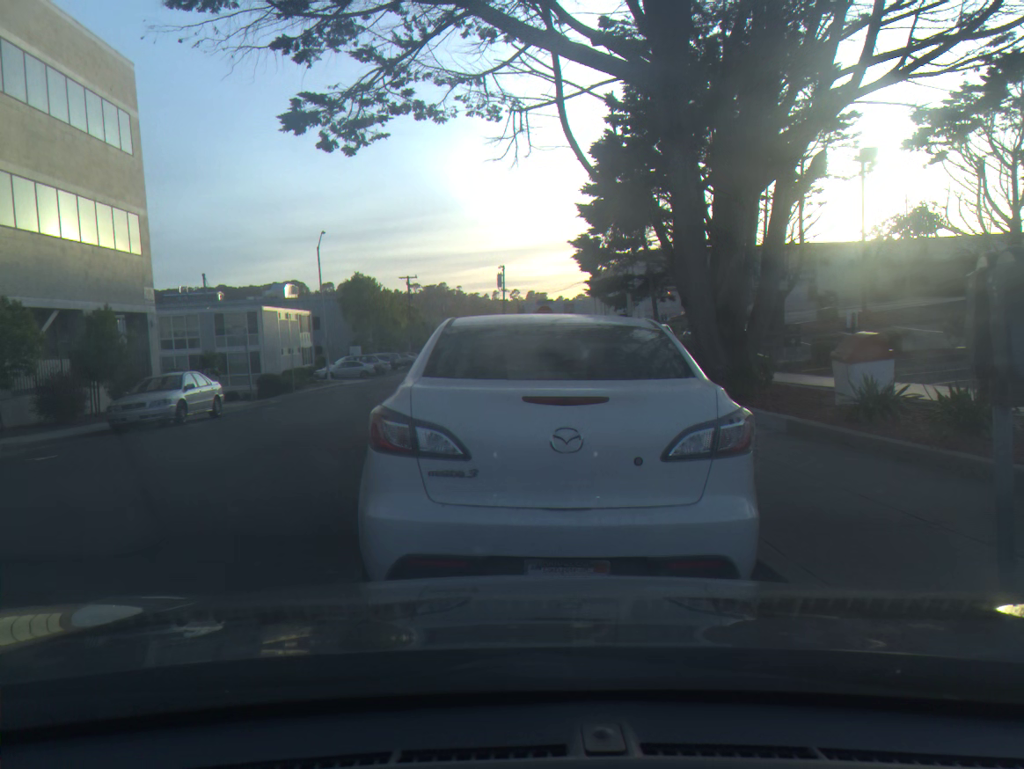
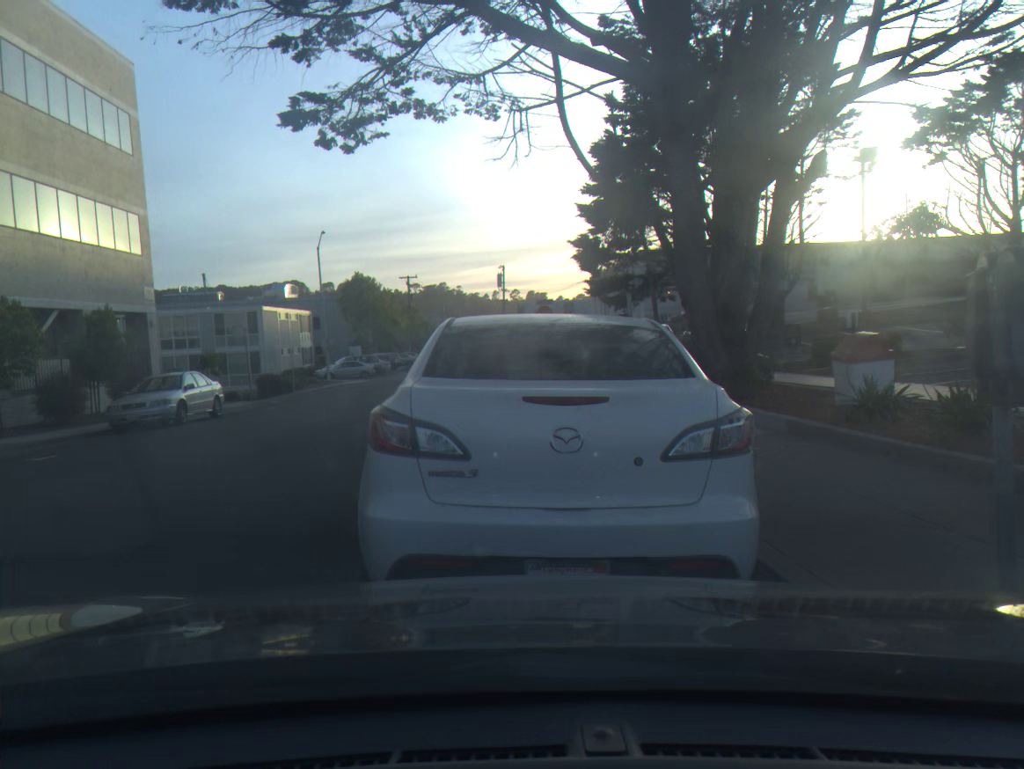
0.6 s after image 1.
(0.0, 0.0) m; 0°
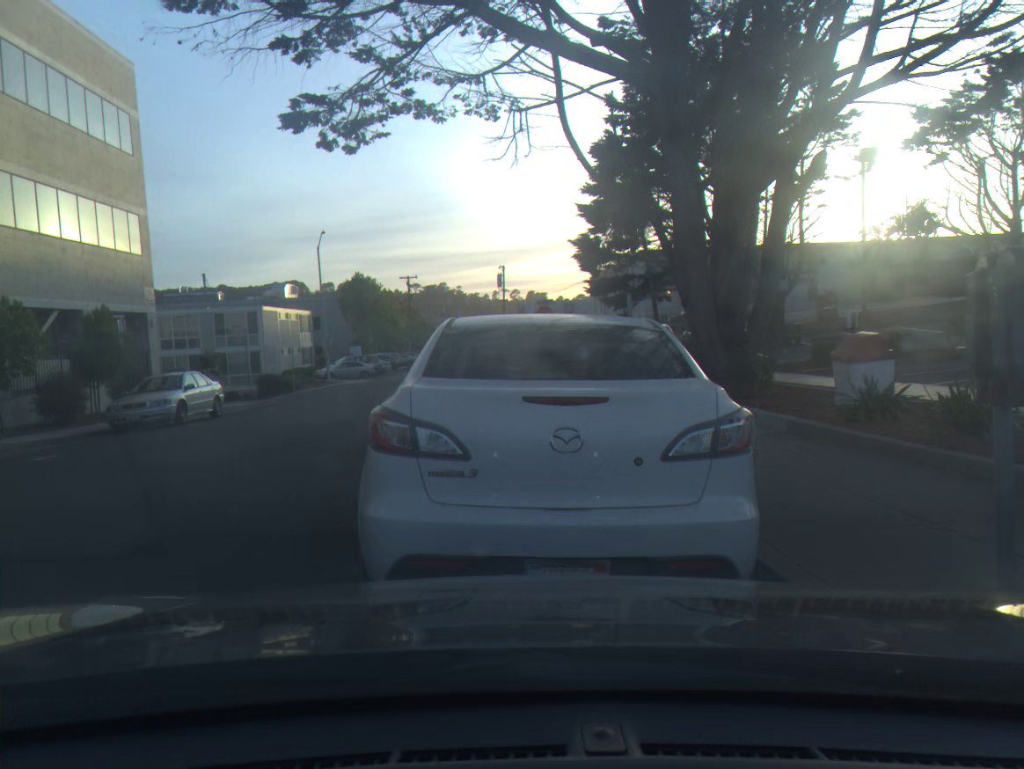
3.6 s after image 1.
(0.0, 0.0) m; 0°
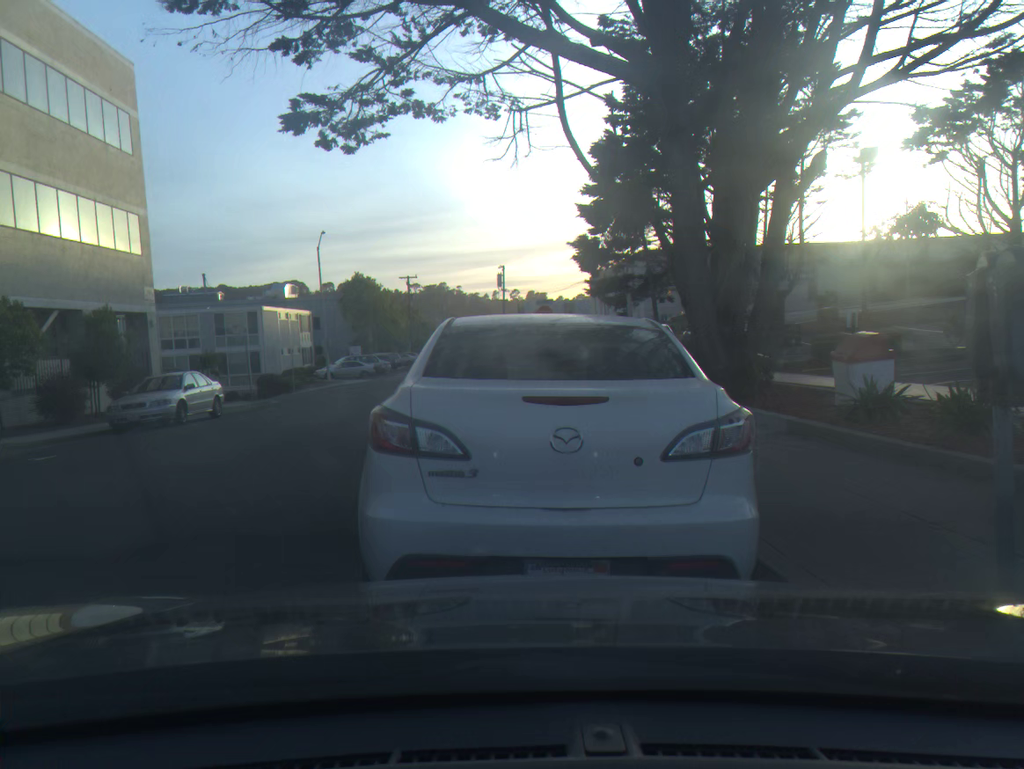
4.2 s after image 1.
(0.0, 0.0) m; 0°
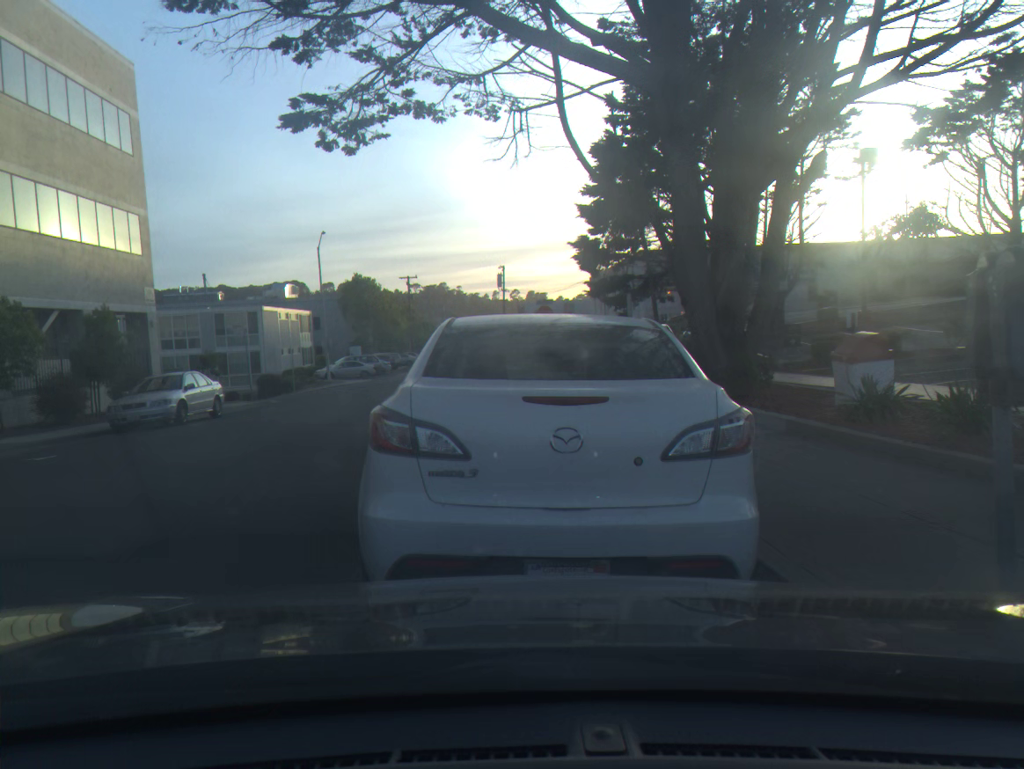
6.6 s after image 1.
(0.0, 0.0) m; 0°
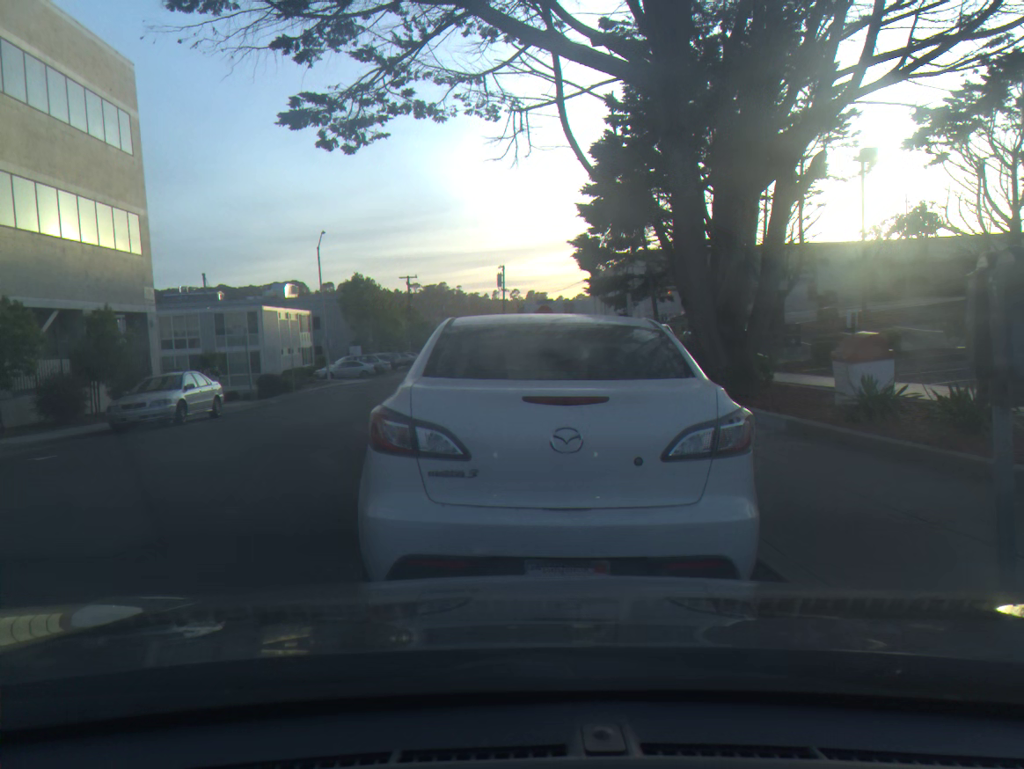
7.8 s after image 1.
(0.0, 0.0) m; 0°
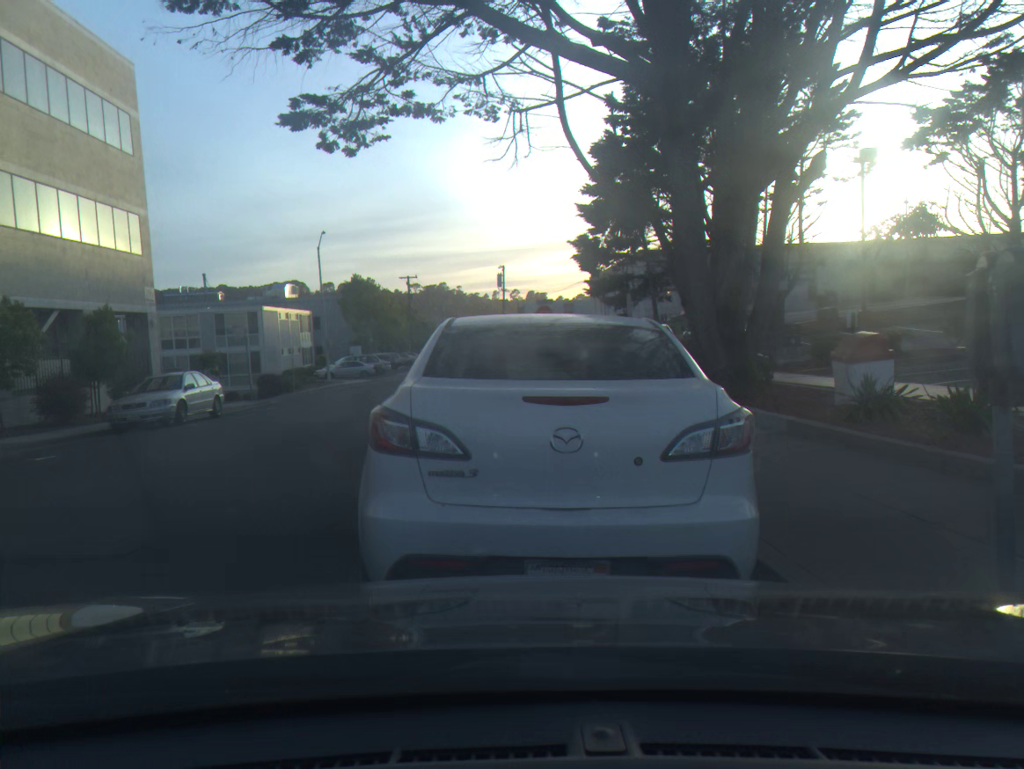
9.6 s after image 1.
(0.0, 0.0) m; 0°
